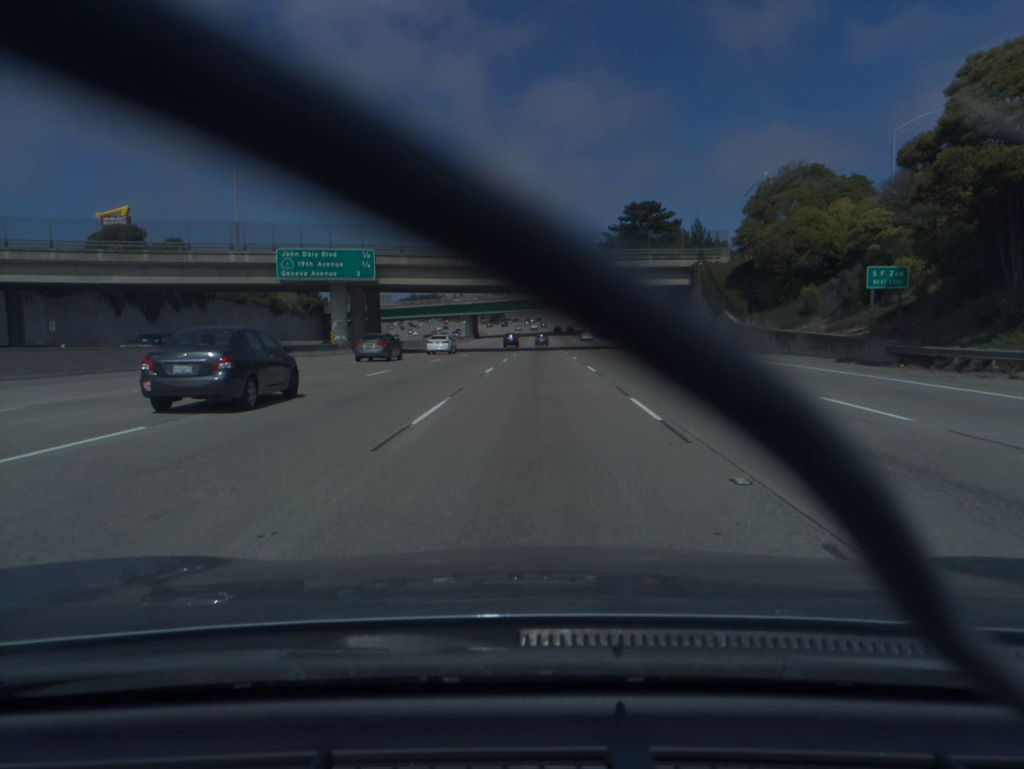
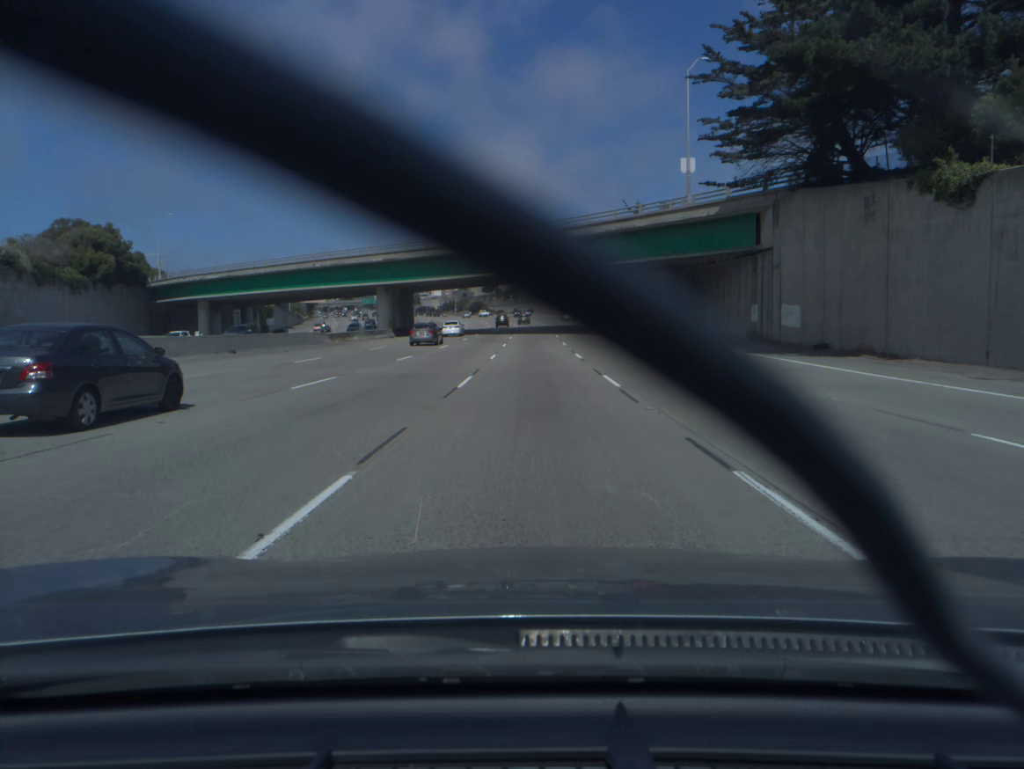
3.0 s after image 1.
(+1.1, +92.6) m; +1°
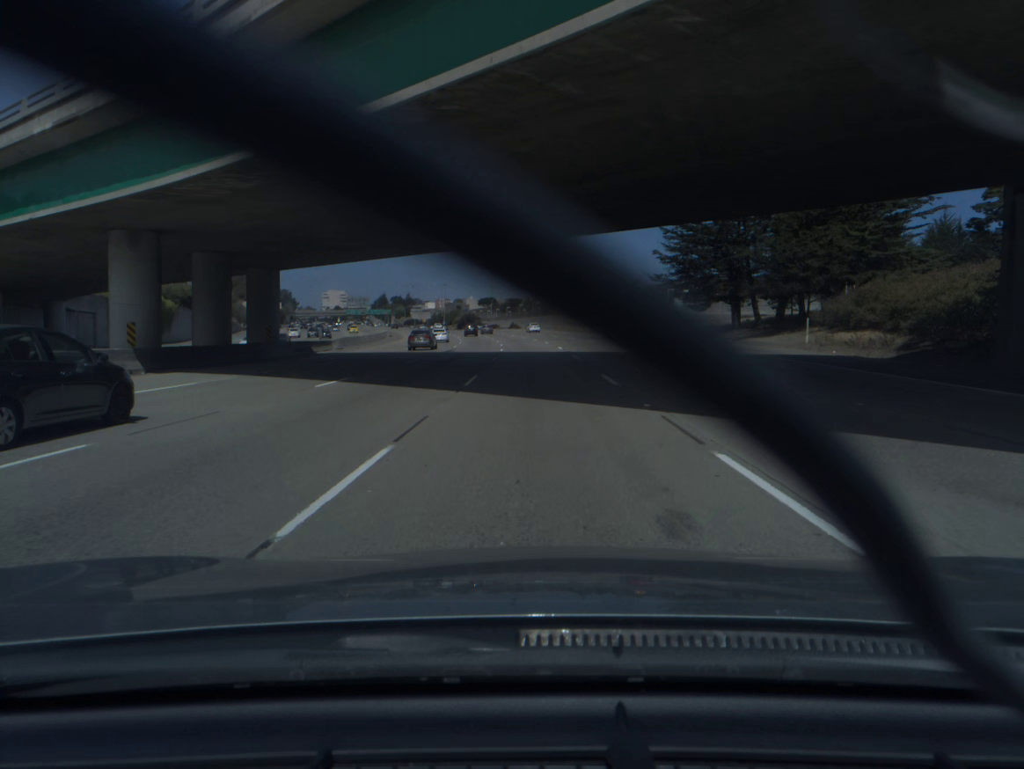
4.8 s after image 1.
(-0.1, +55.7) m; 0°
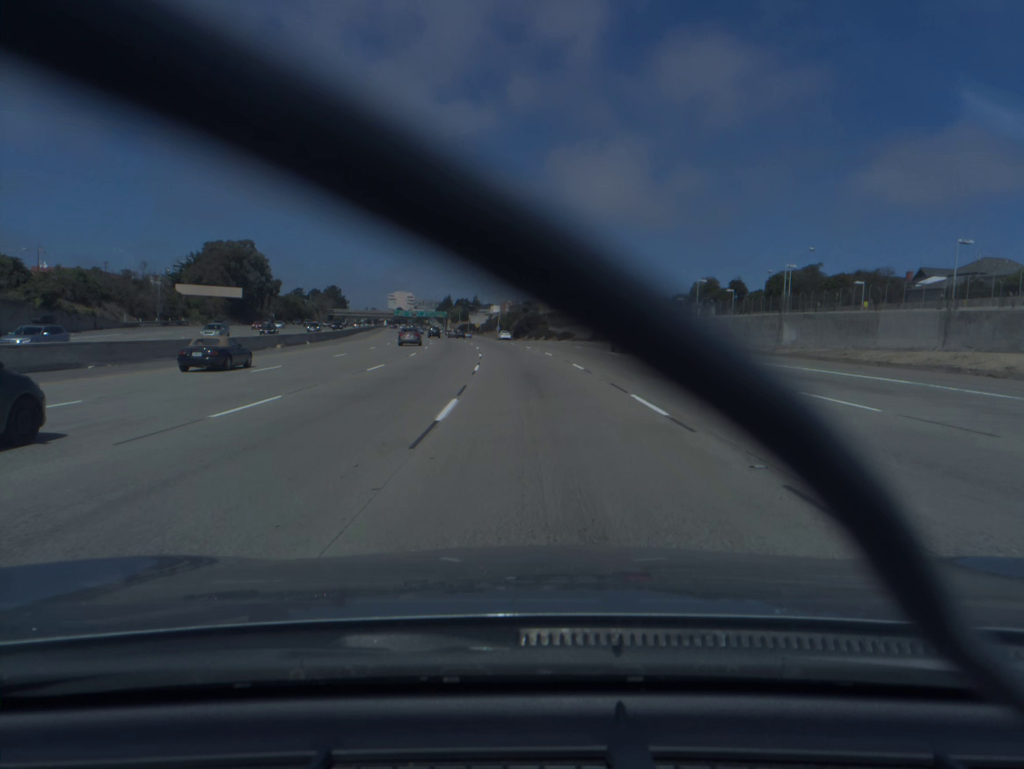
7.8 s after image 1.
(-2.7, +92.0) m; -5°
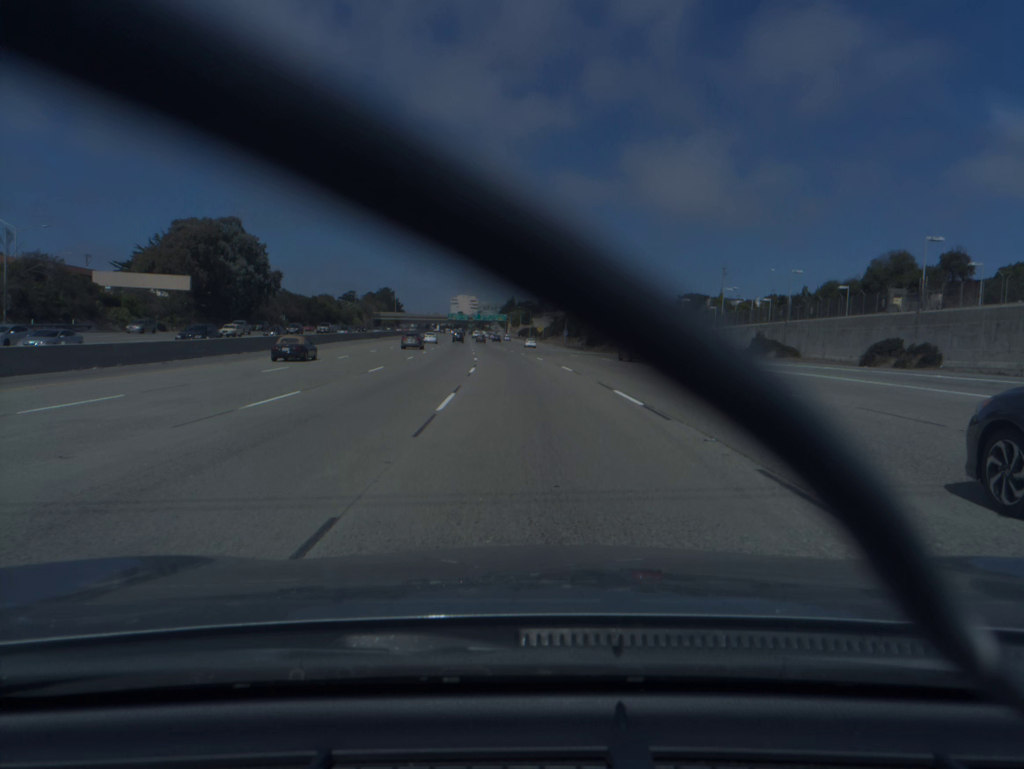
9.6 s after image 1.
(-2.3, +55.6) m; -5°
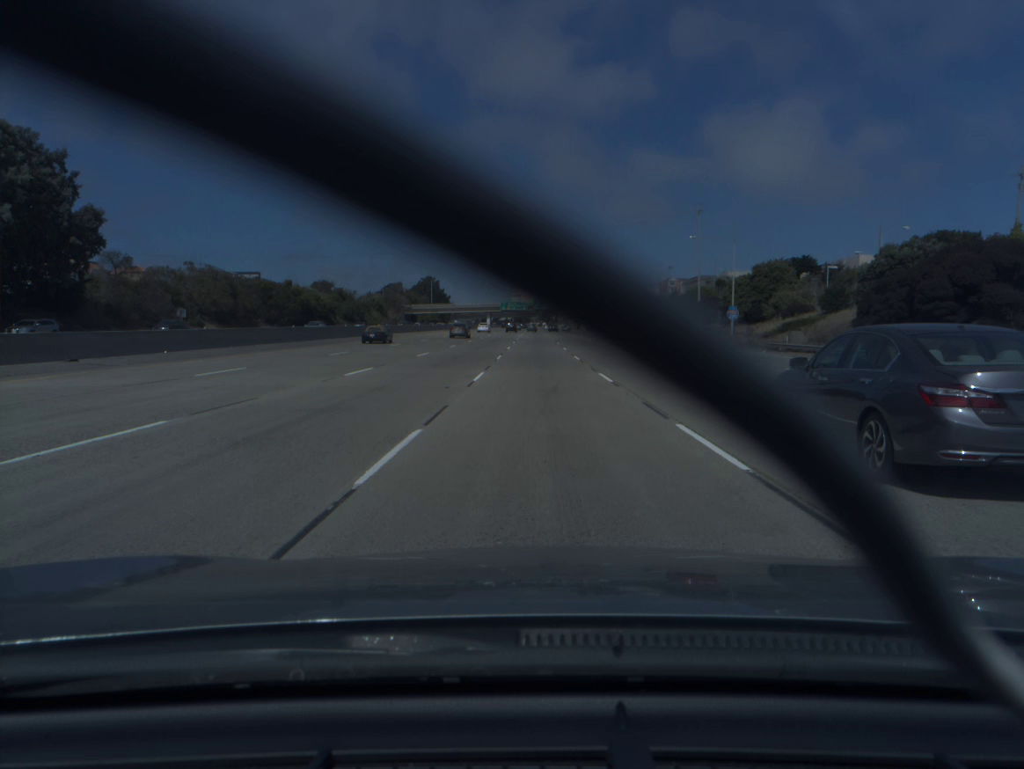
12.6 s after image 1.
(-5.5, +93.0) m; -5°
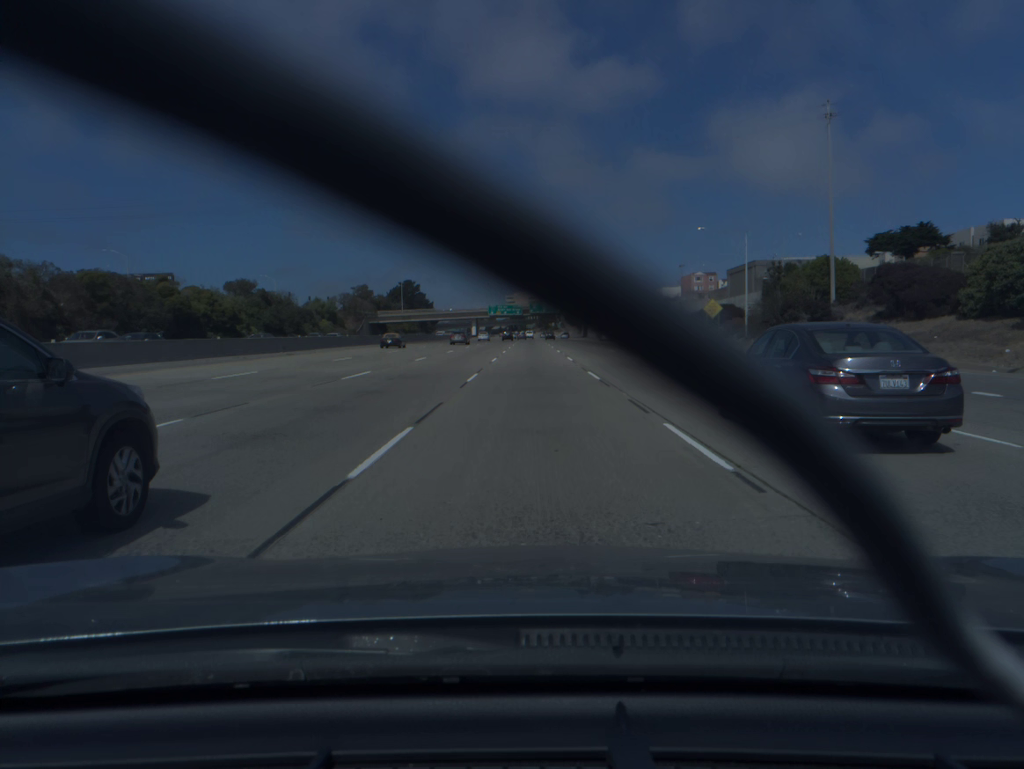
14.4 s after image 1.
(+0.2, +55.8) m; 0°
